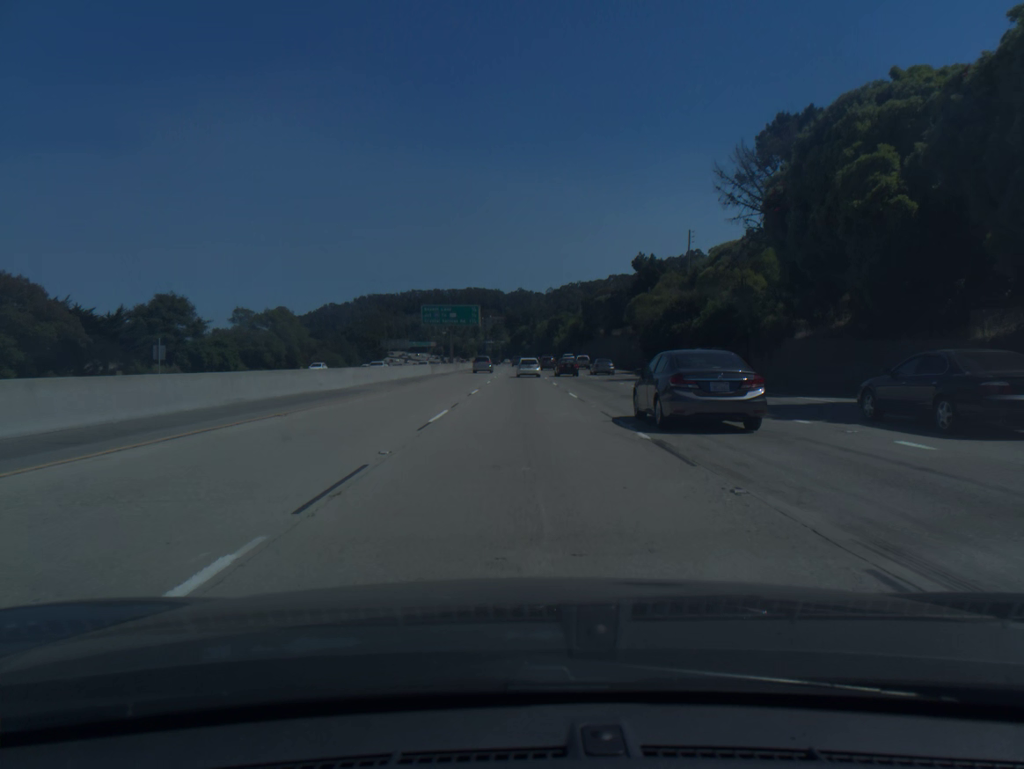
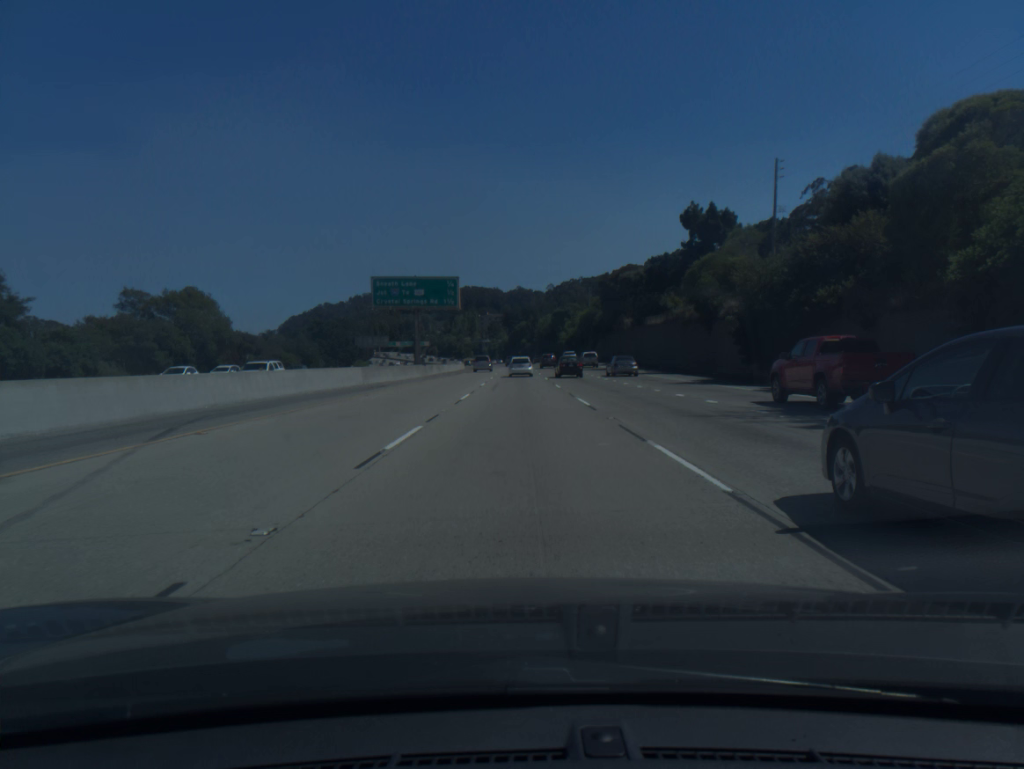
(+0.1, +33.5) m; 0°
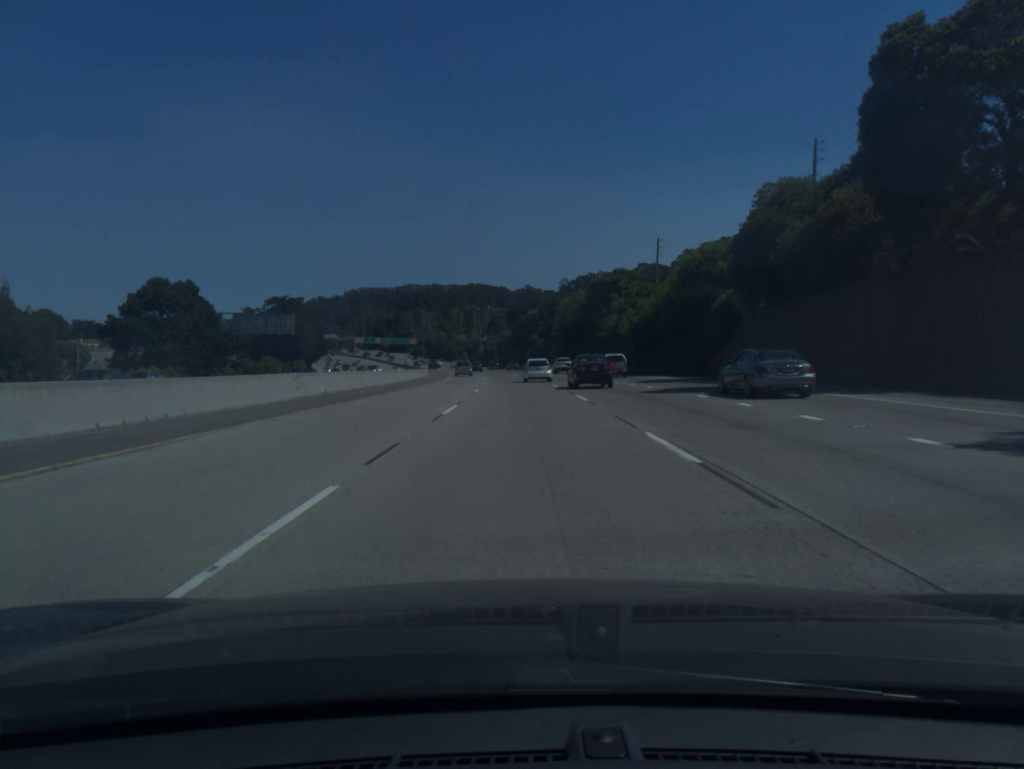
(-0.4, +83.7) m; -1°
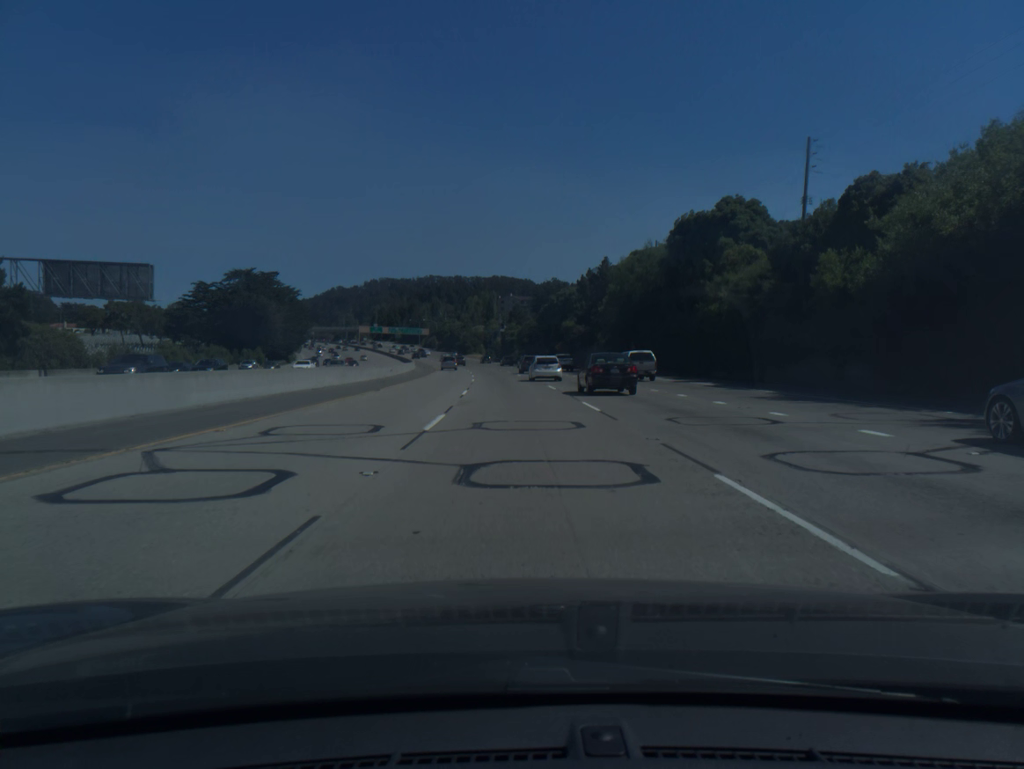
(-0.4, +47.7) m; -2°
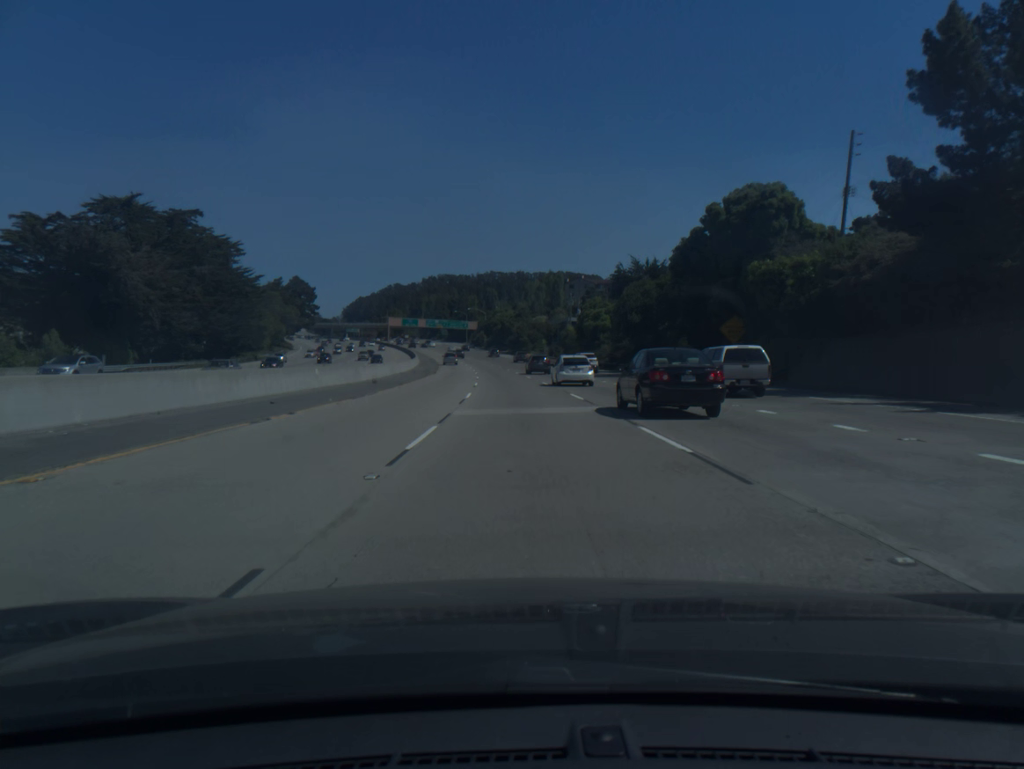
(-3.4, +78.9) m; -5°
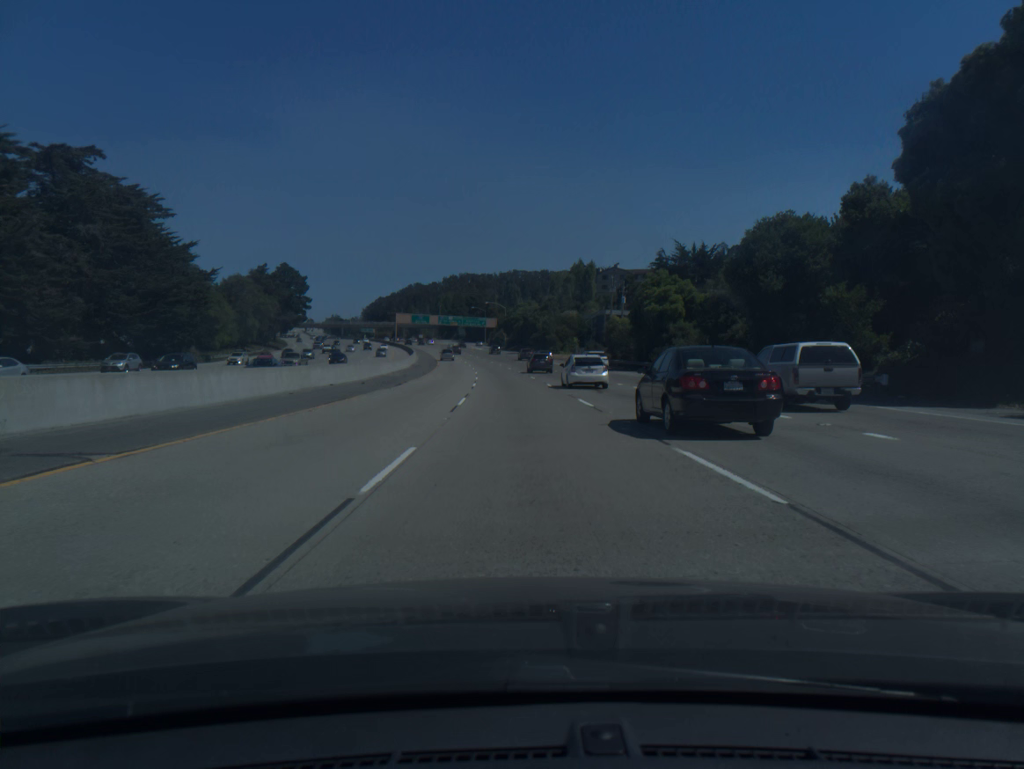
(-0.4, +32.3) m; -2°
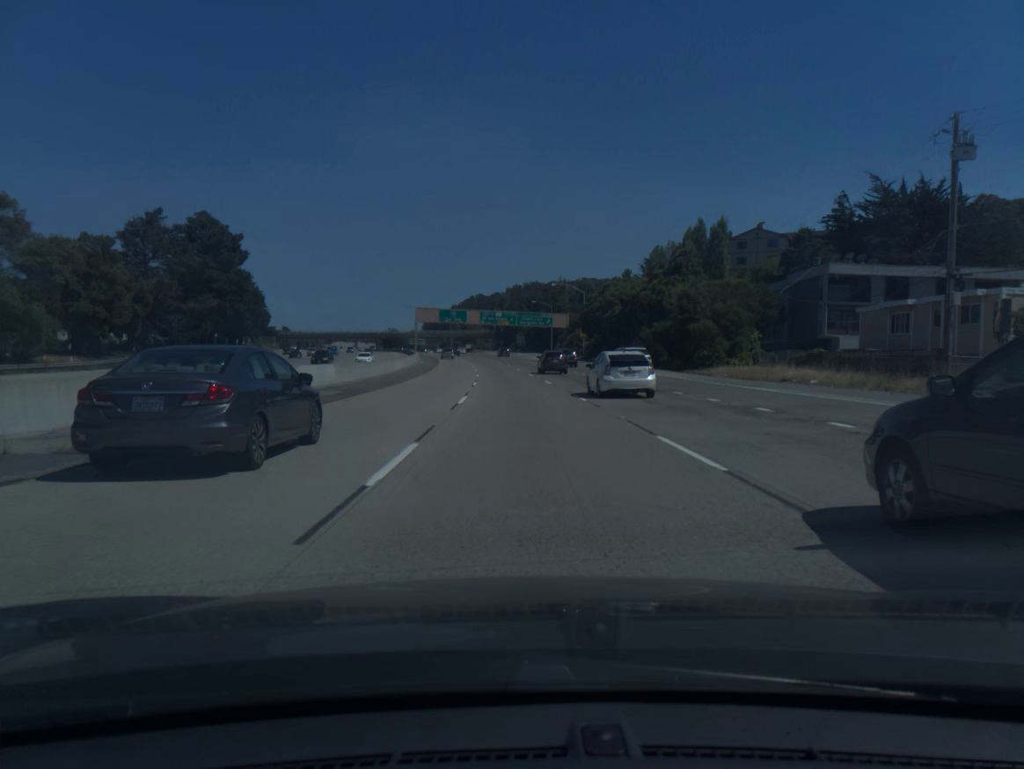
(-3.2, +83.3) m; -5°
